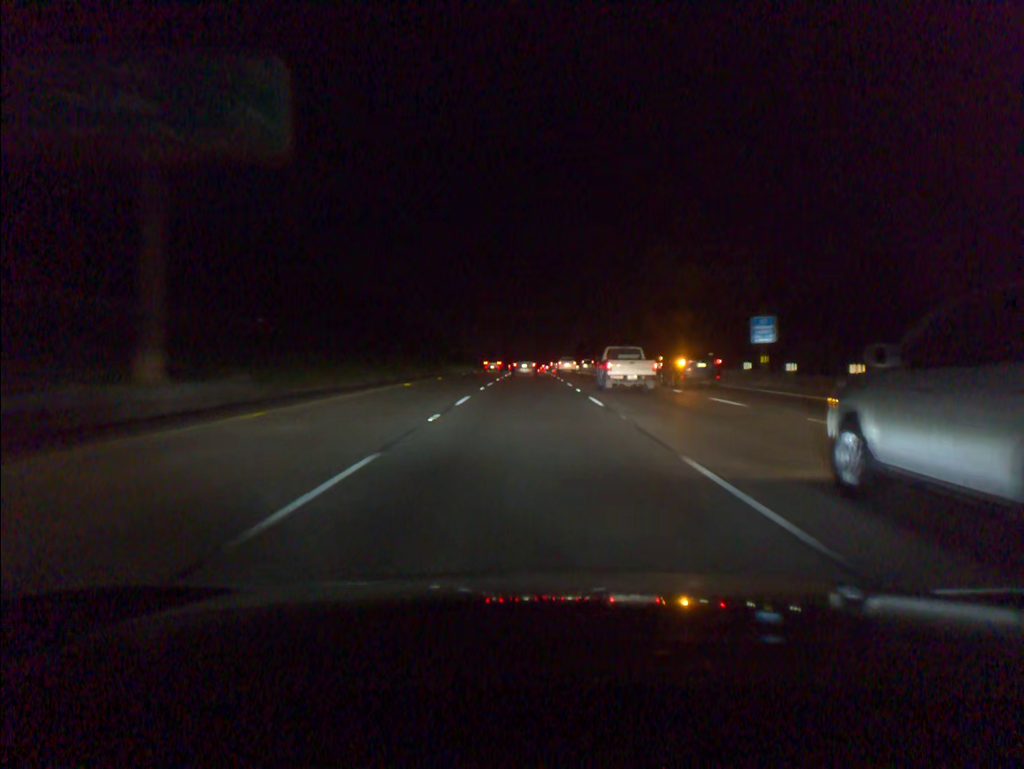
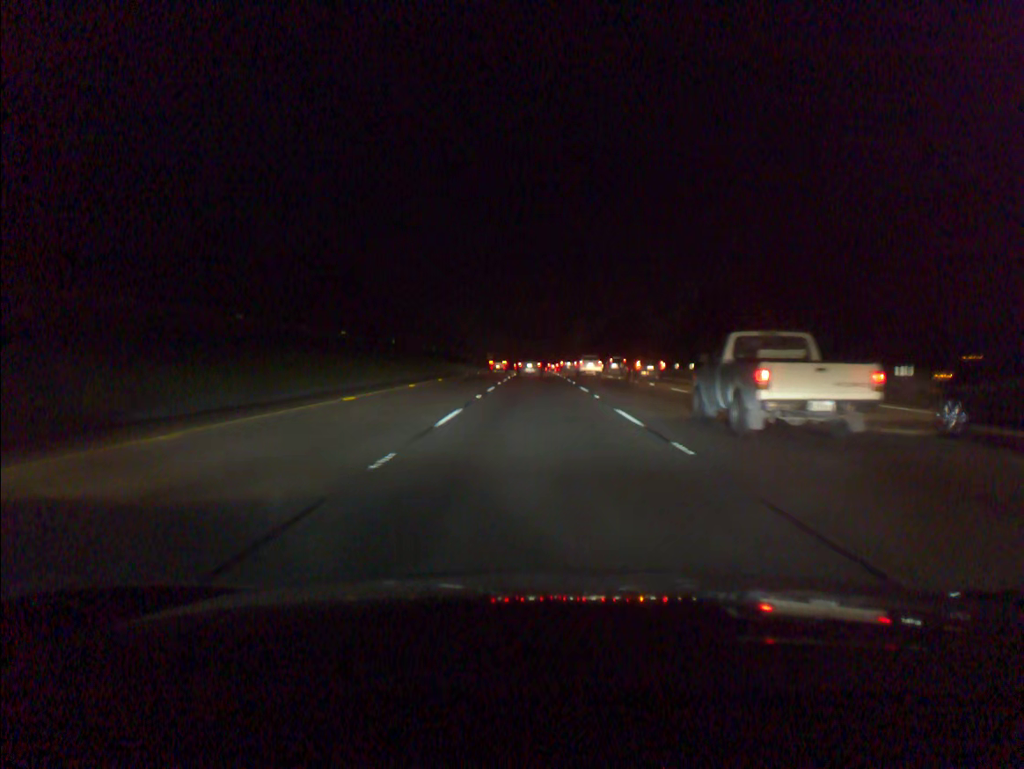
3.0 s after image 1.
(-0.6, +78.8) m; 0°
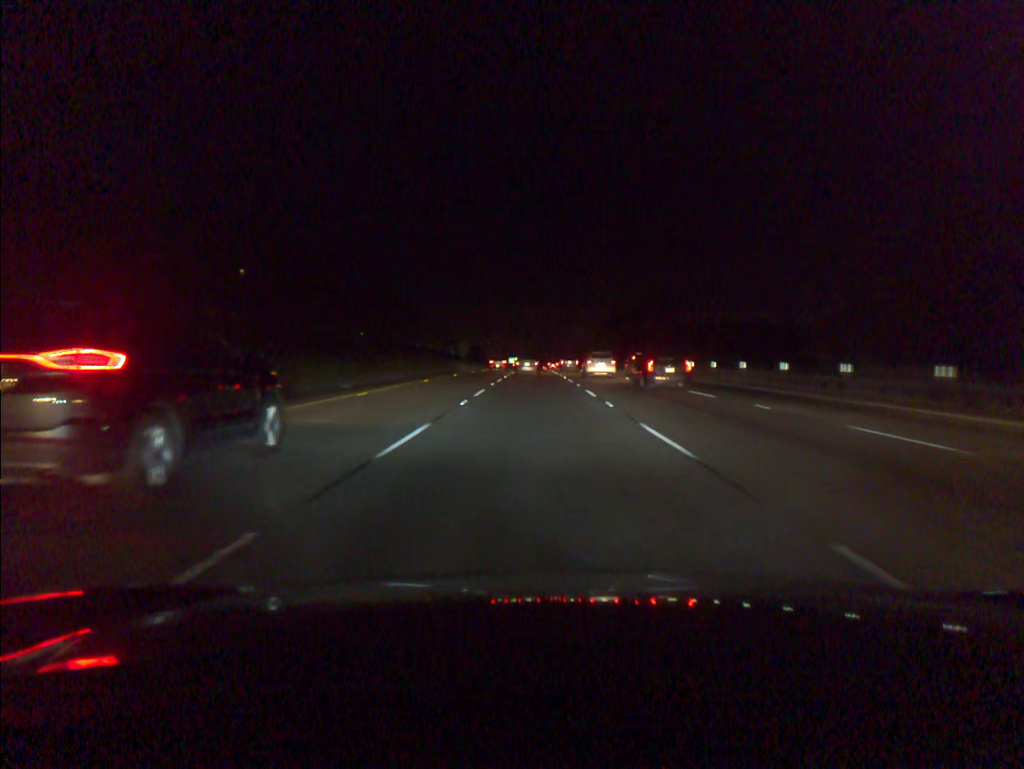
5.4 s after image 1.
(+0.1, +62.7) m; 0°
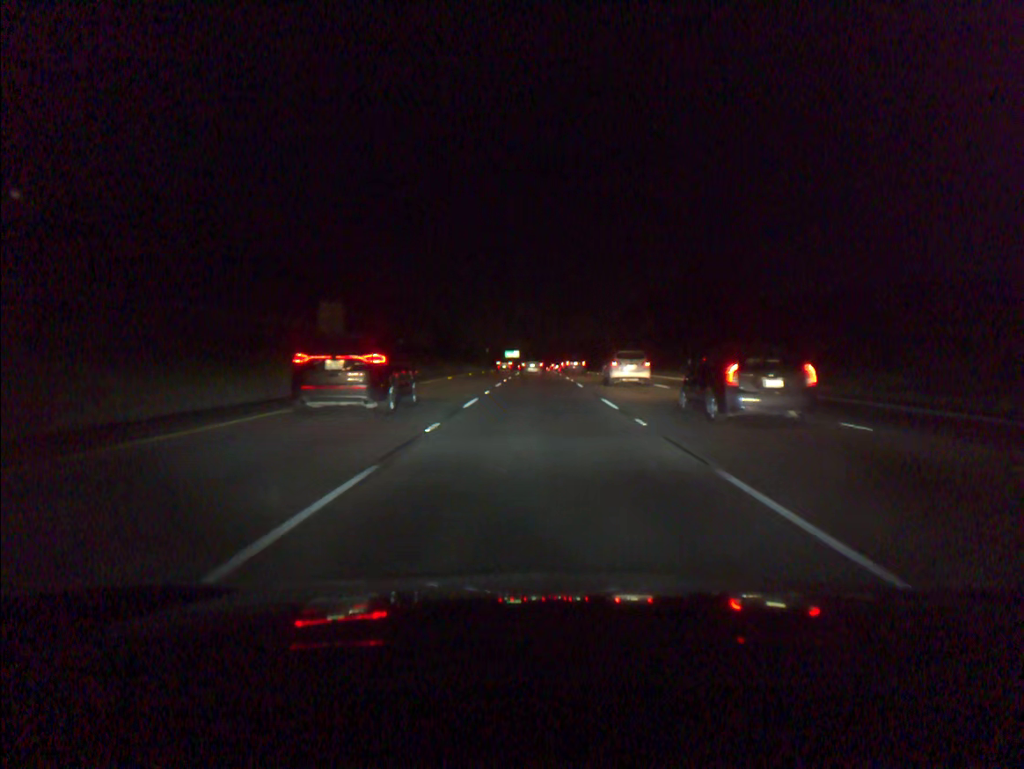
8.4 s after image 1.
(-0.1, +78.5) m; 0°
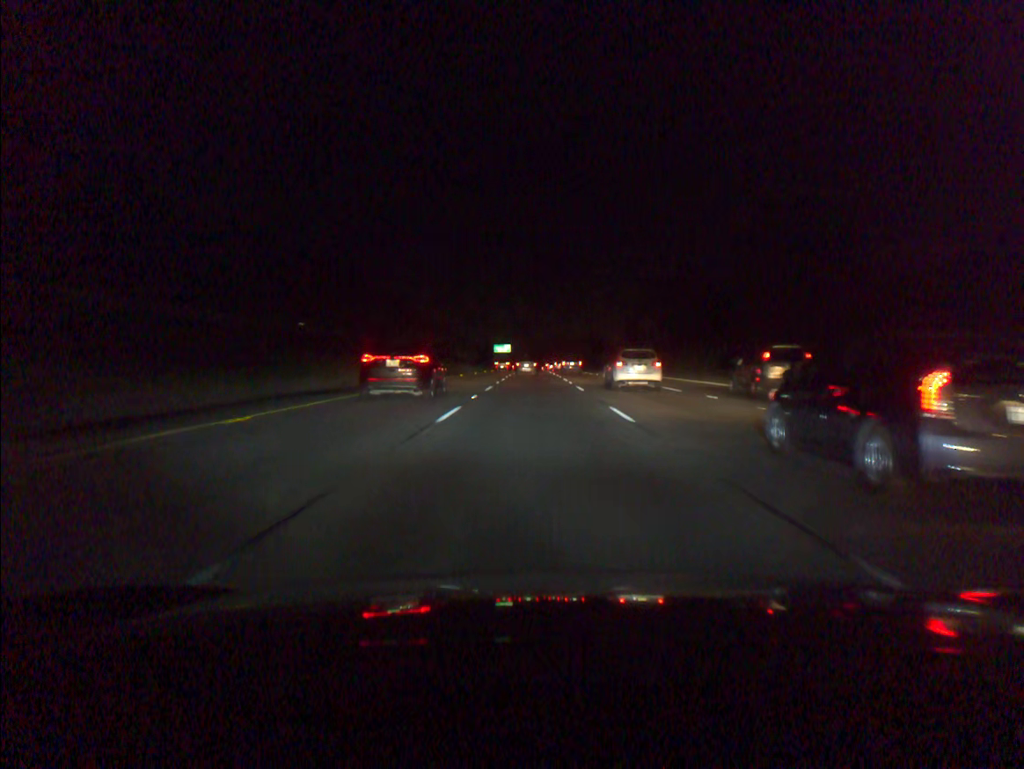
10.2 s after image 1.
(+0.2, +47.7) m; 0°
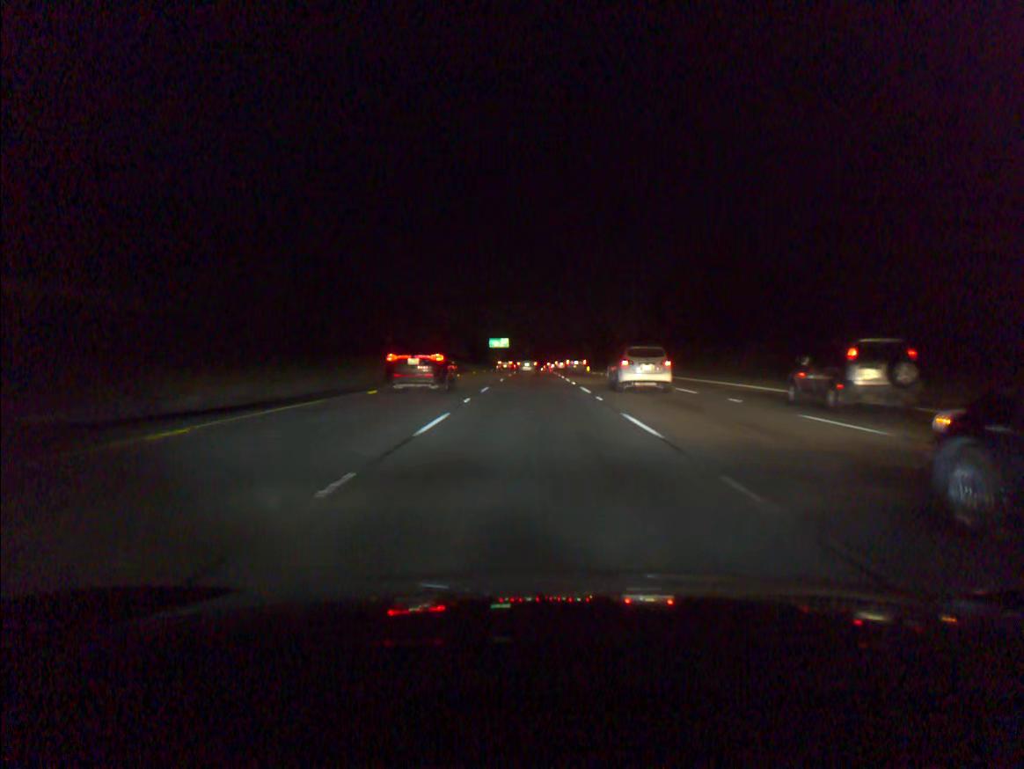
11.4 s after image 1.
(0.0, +32.1) m; 0°
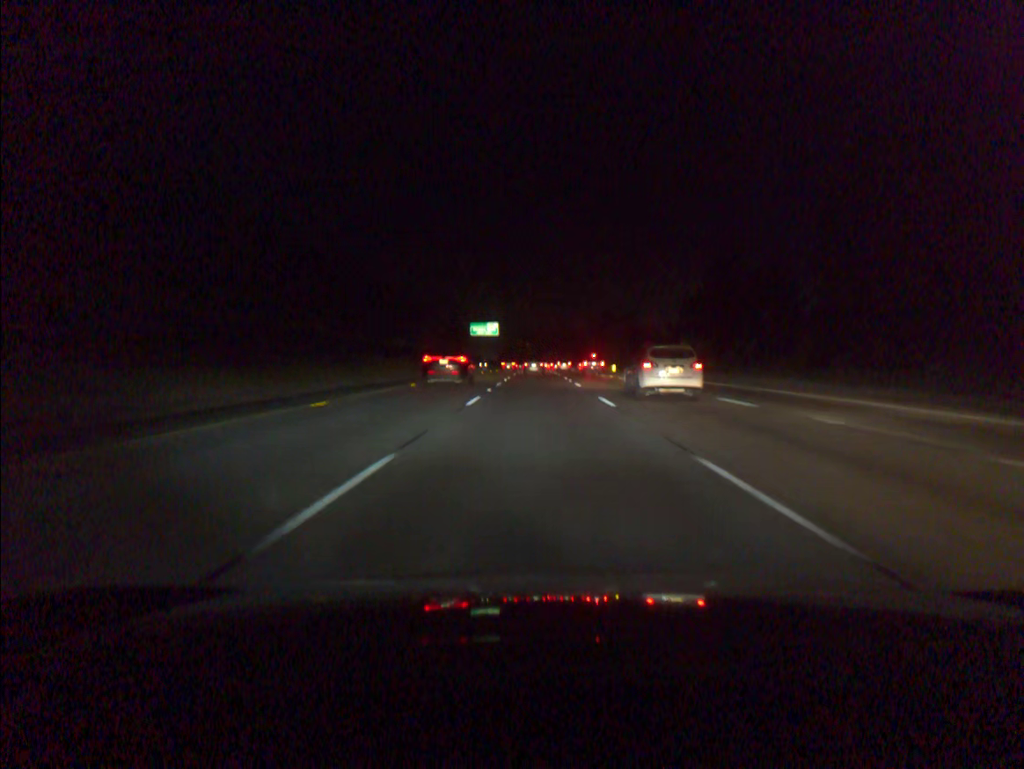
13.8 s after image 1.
(-0.1, +65.3) m; 0°
